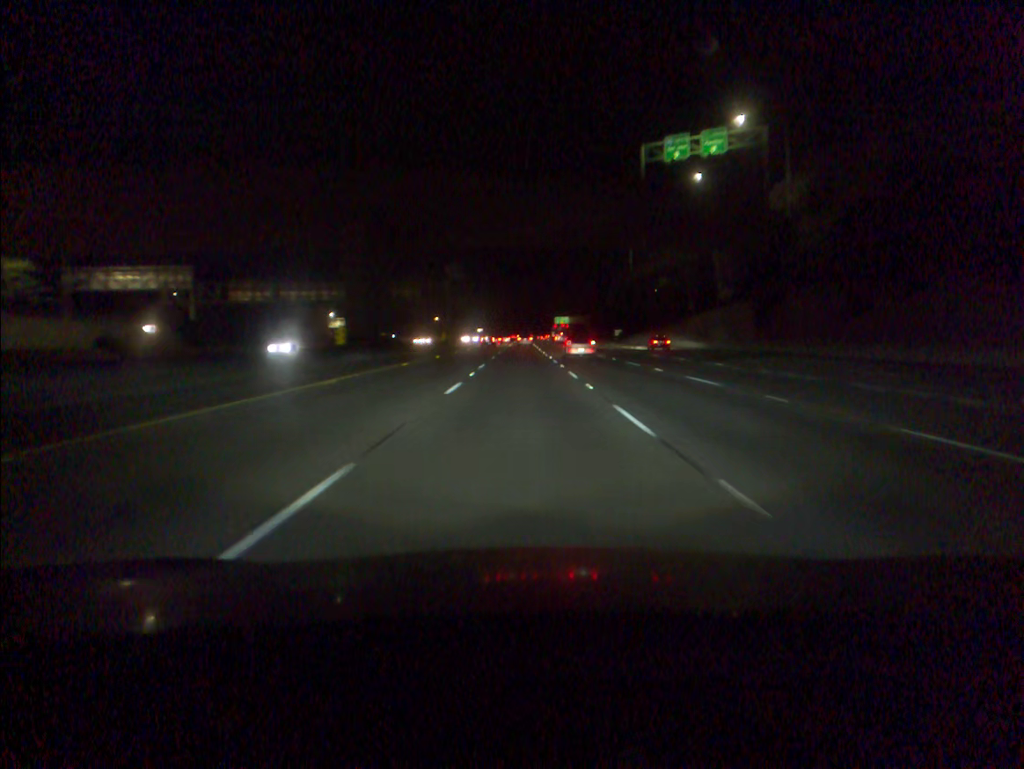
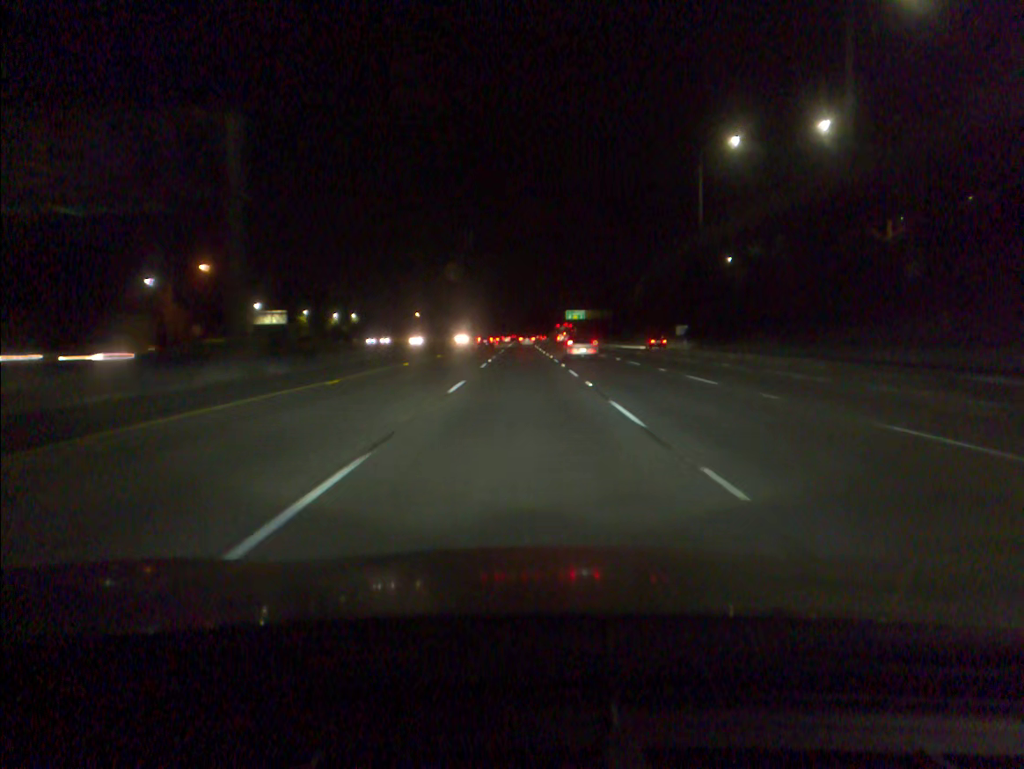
(+0.1, +72.4) m; 0°
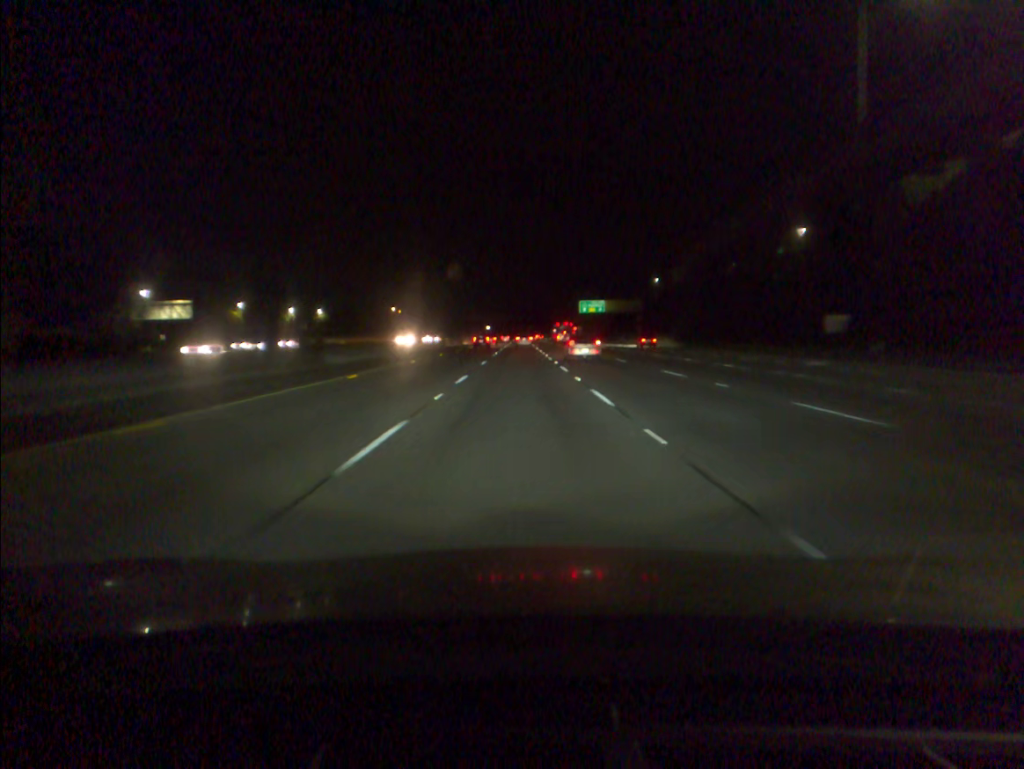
(+0.1, +54.6) m; 0°
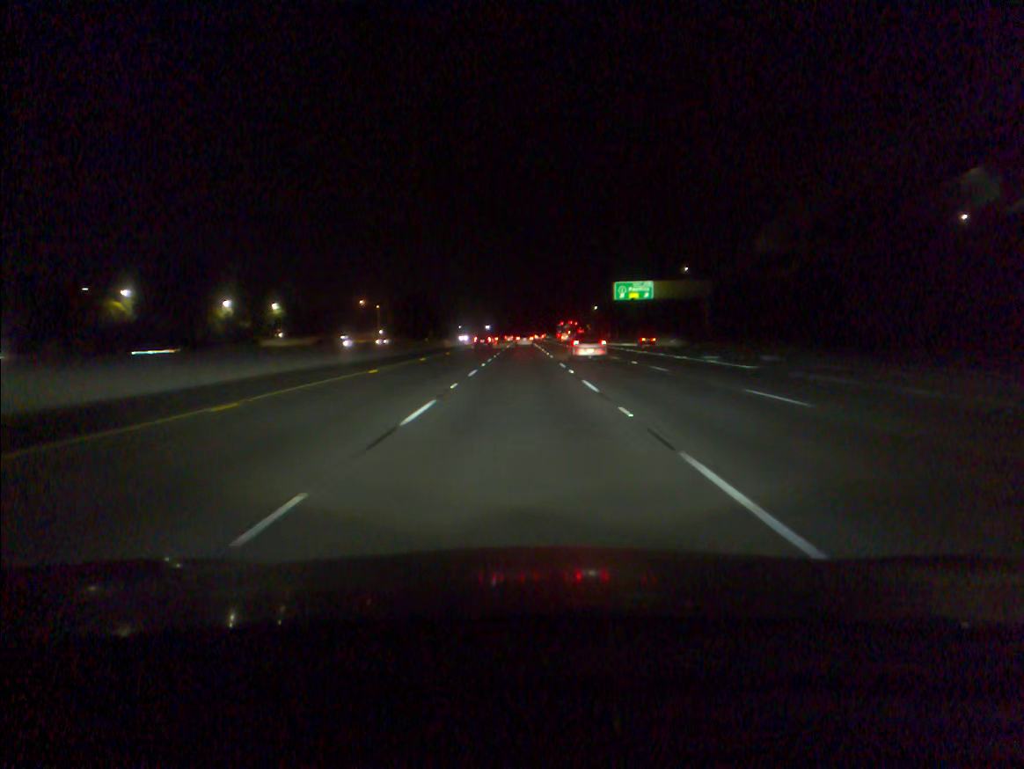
(-0.1, +54.8) m; 0°
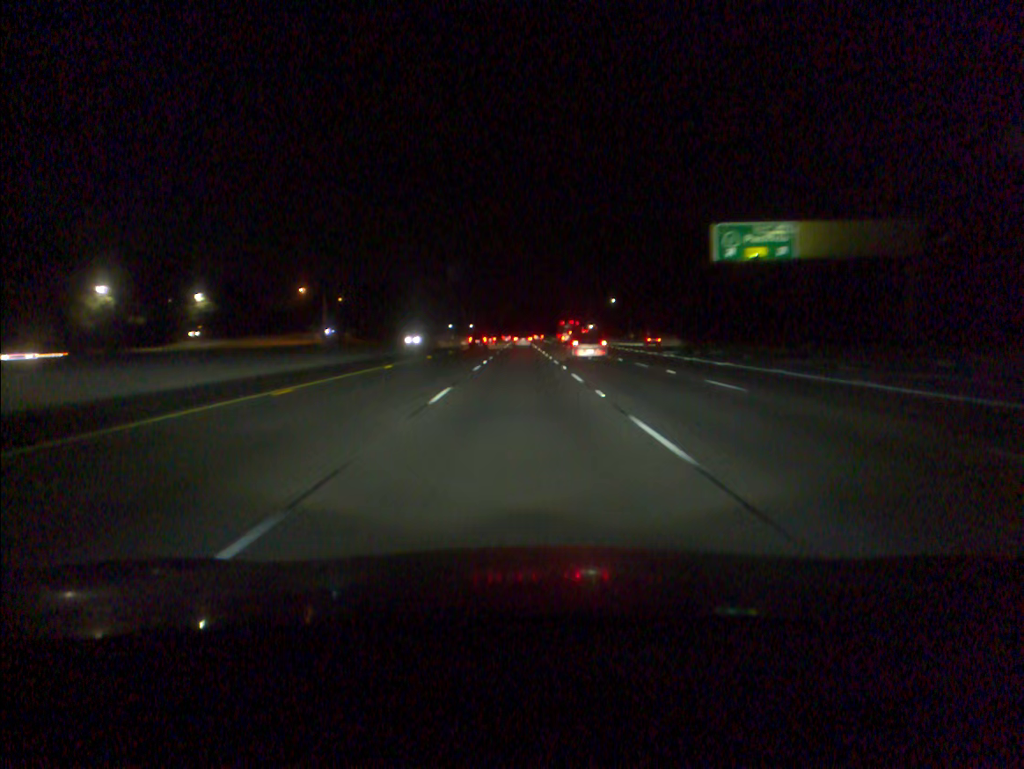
(+0.1, +54.5) m; 0°
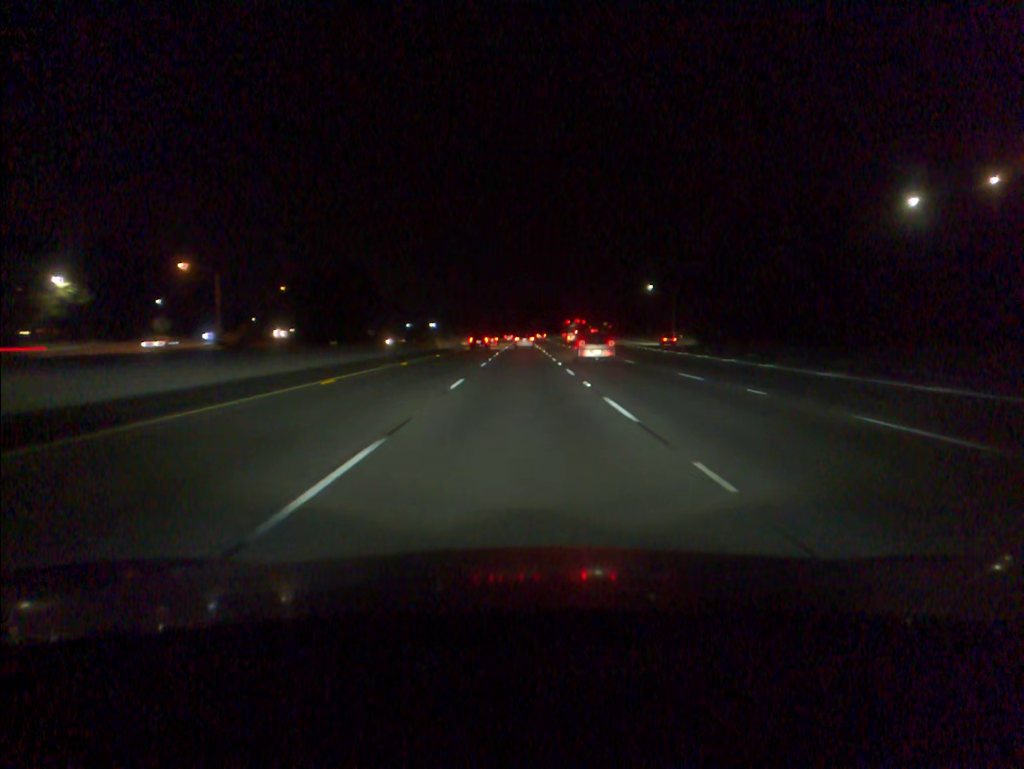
(0.0, +54.3) m; 0°
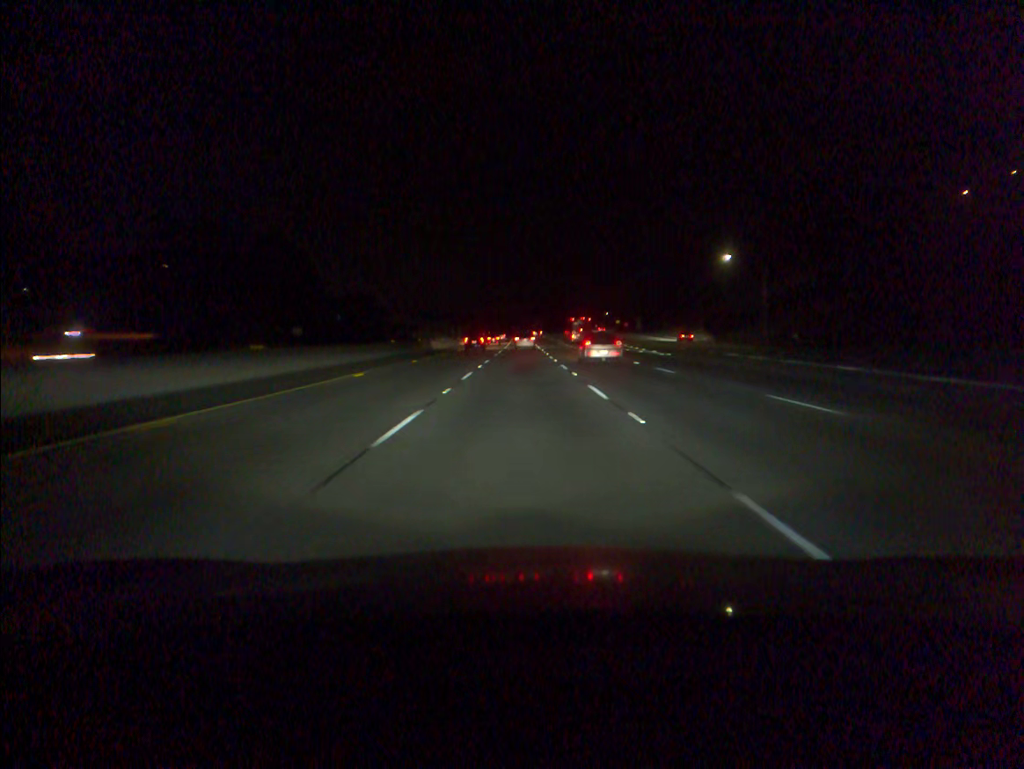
(+0.1, +54.1) m; 0°
